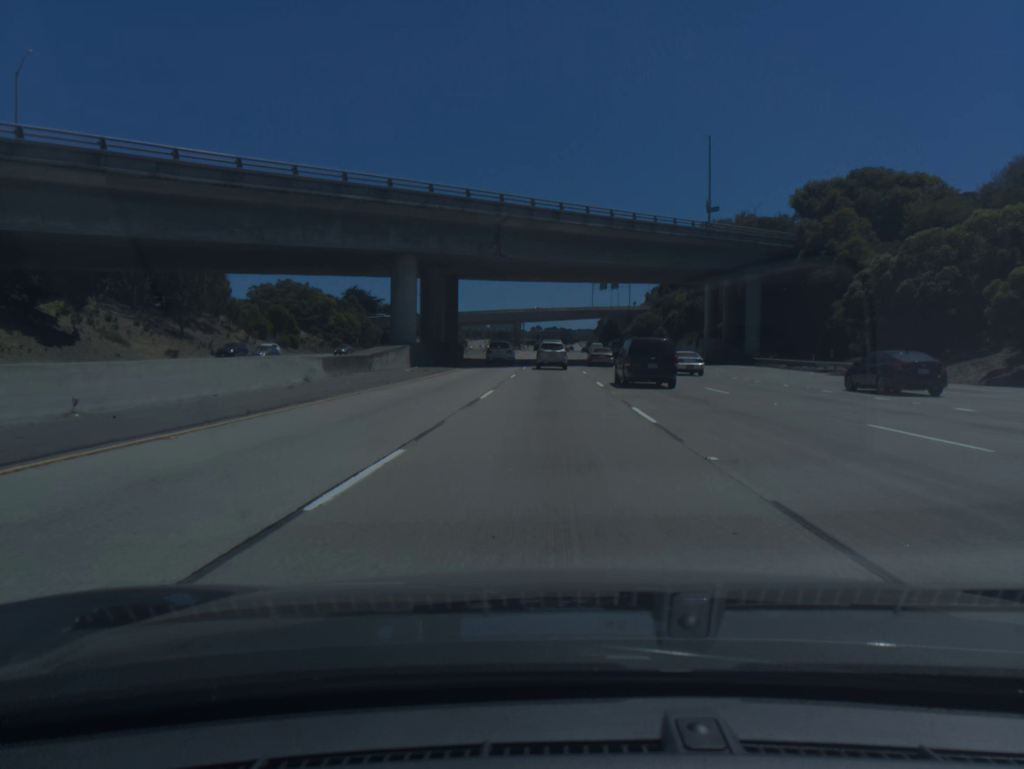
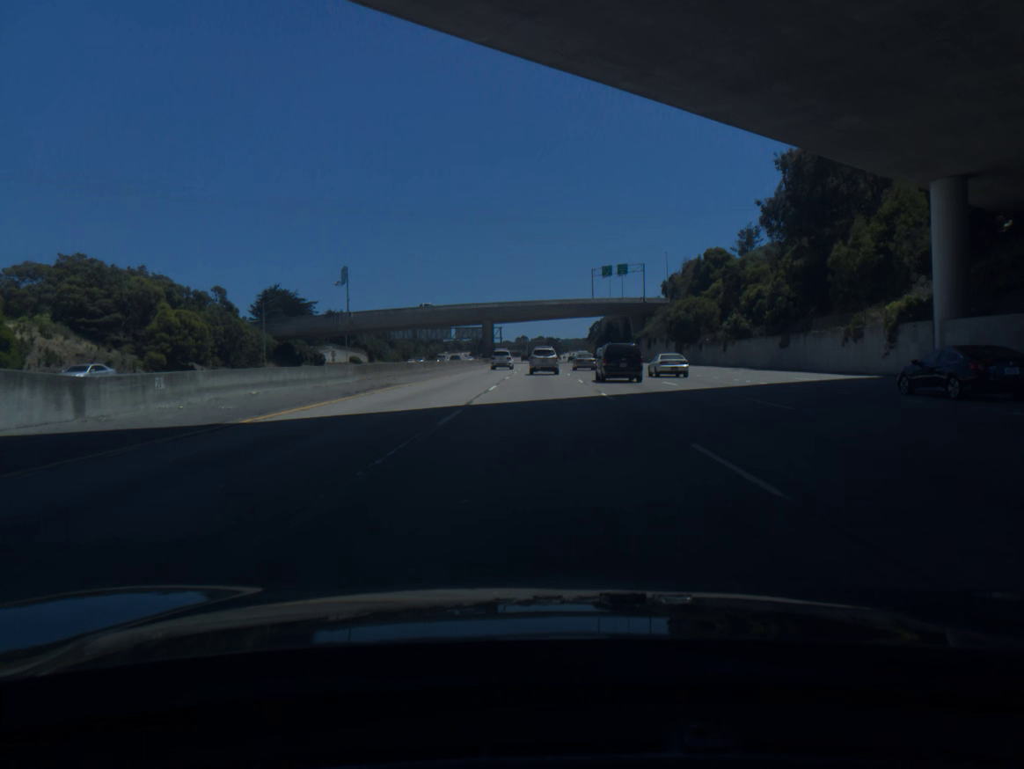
(+0.5, +65.9) m; +1°
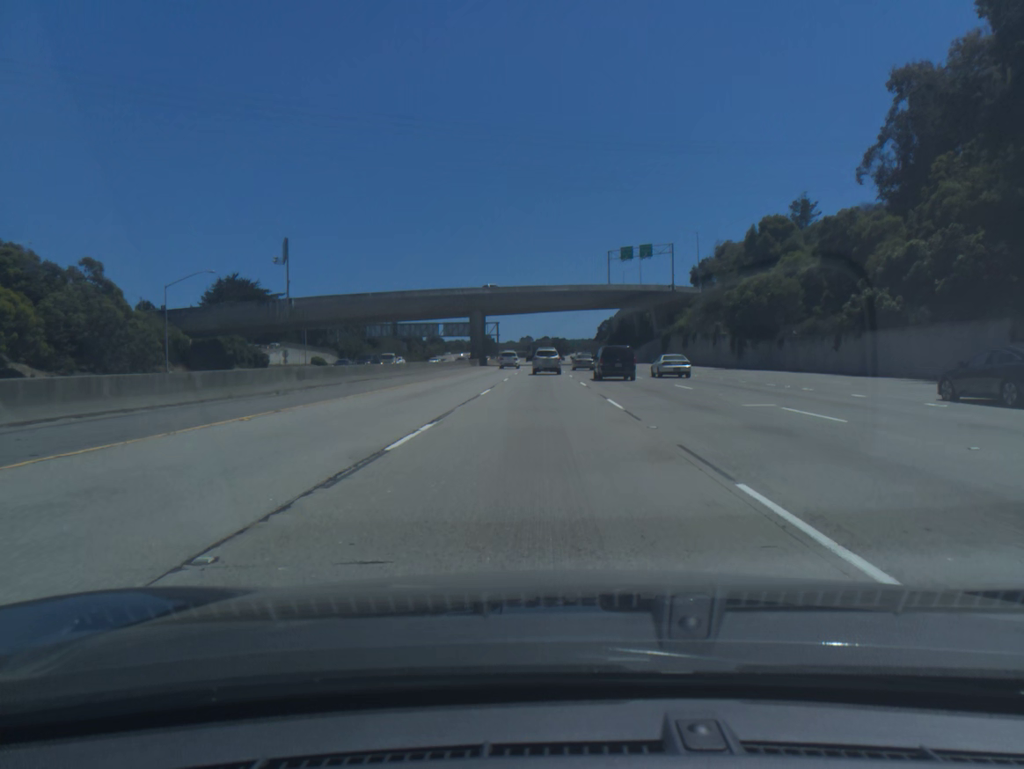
(-0.1, +32.7) m; 0°
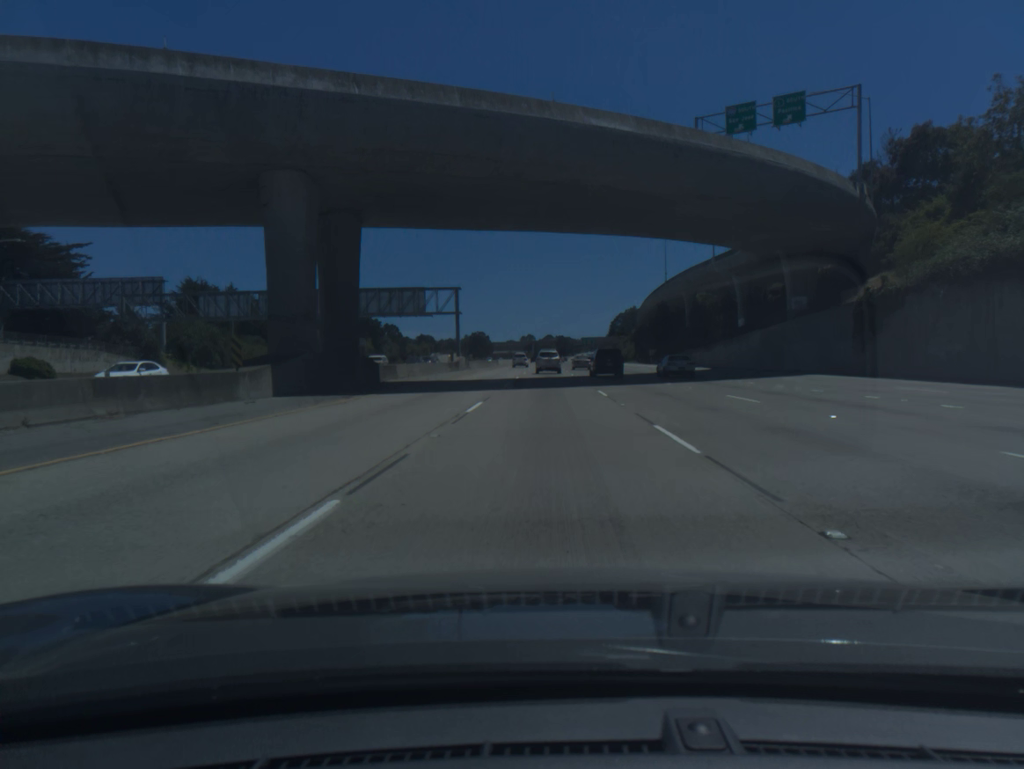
(-0.4, +81.2) m; 0°
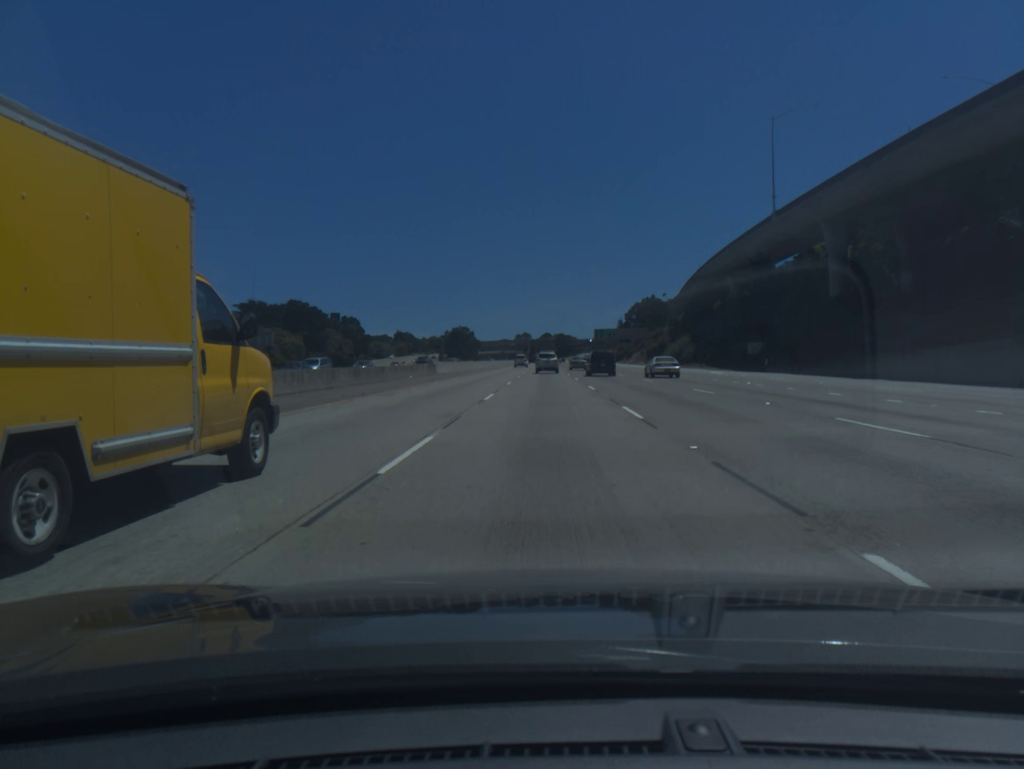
(-0.1, +81.7) m; 0°
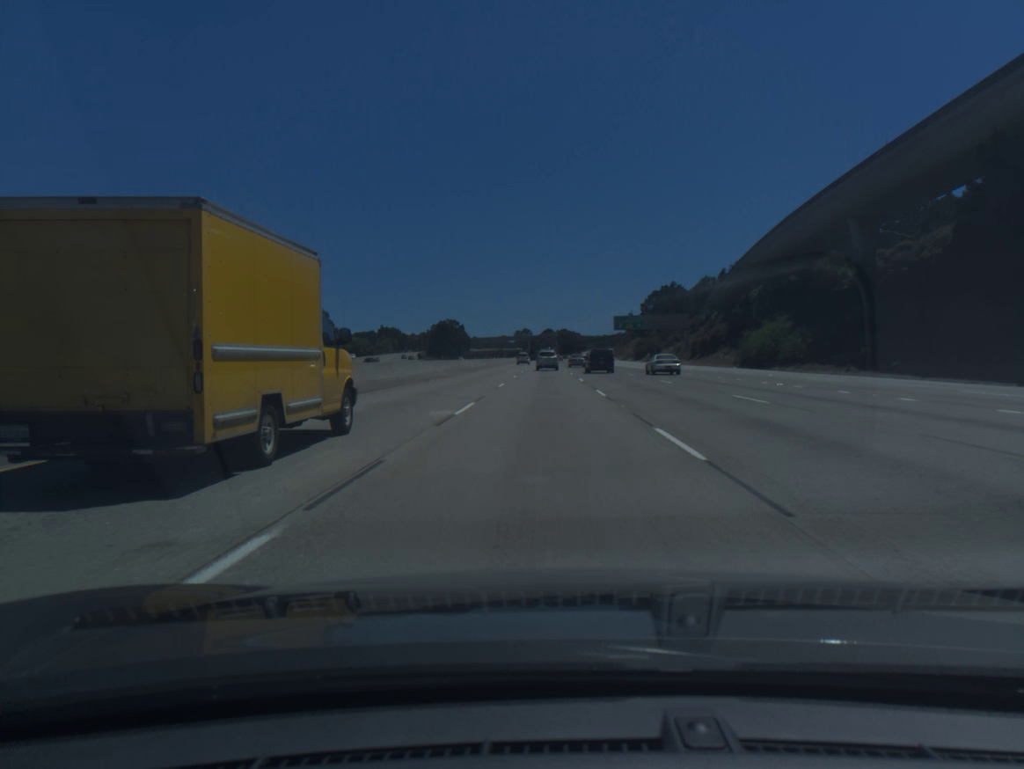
(+0.1, +50.3) m; 0°
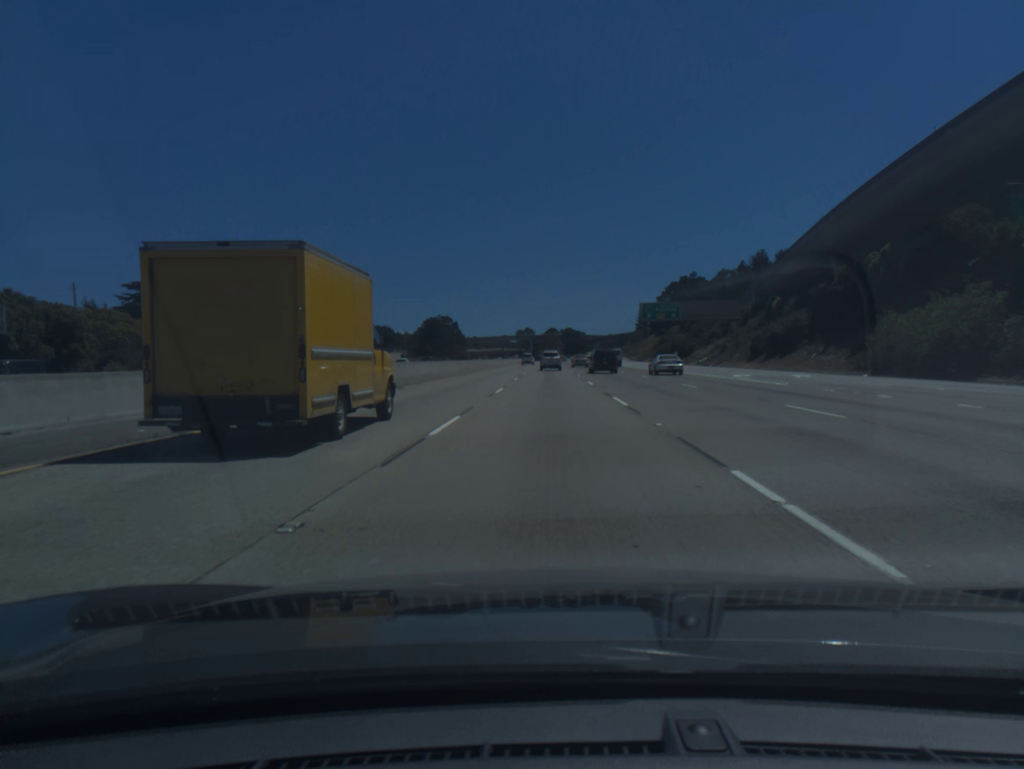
(-0.1, +33.9) m; 0°
